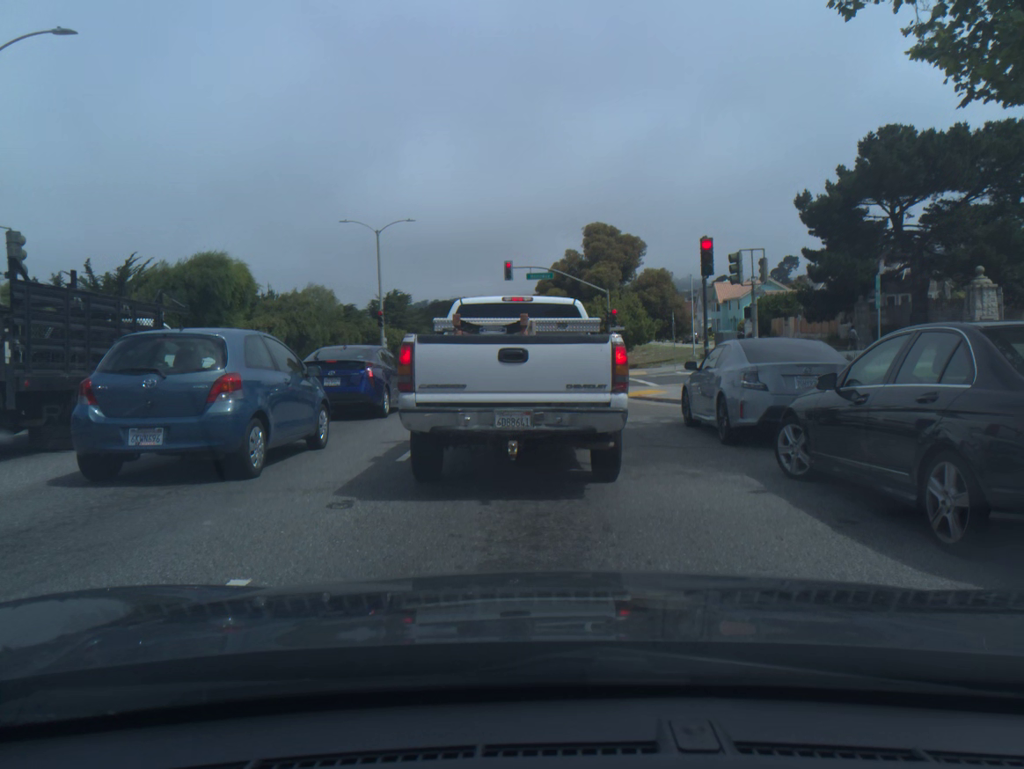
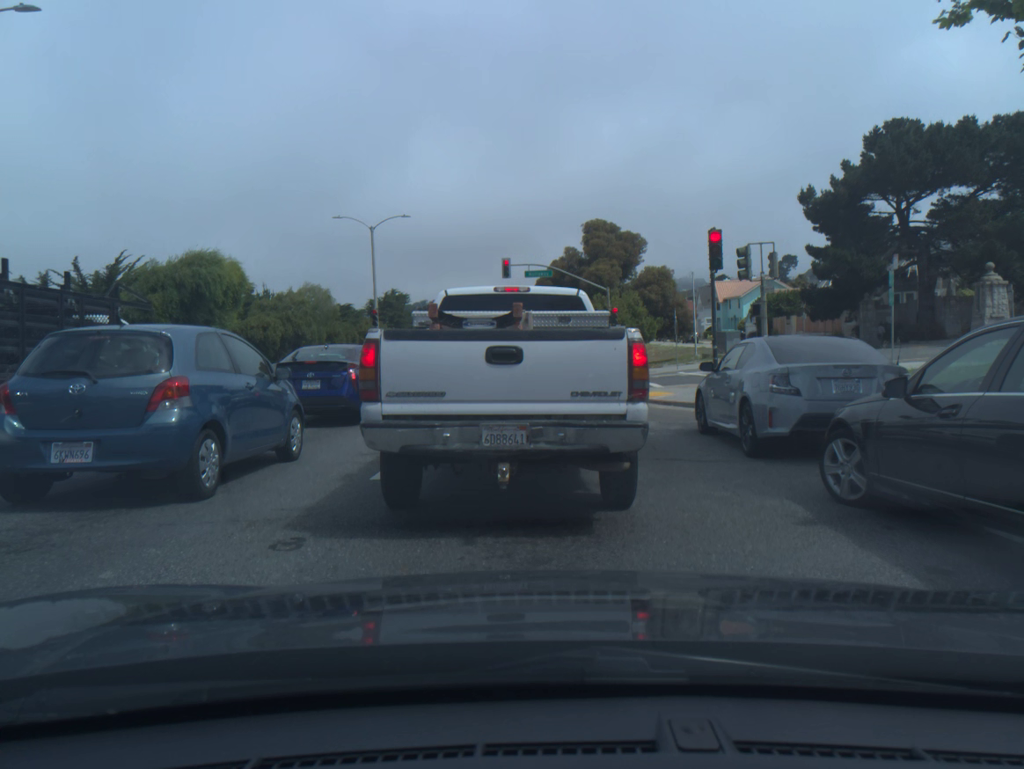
(0.0, +1.3) m; 0°
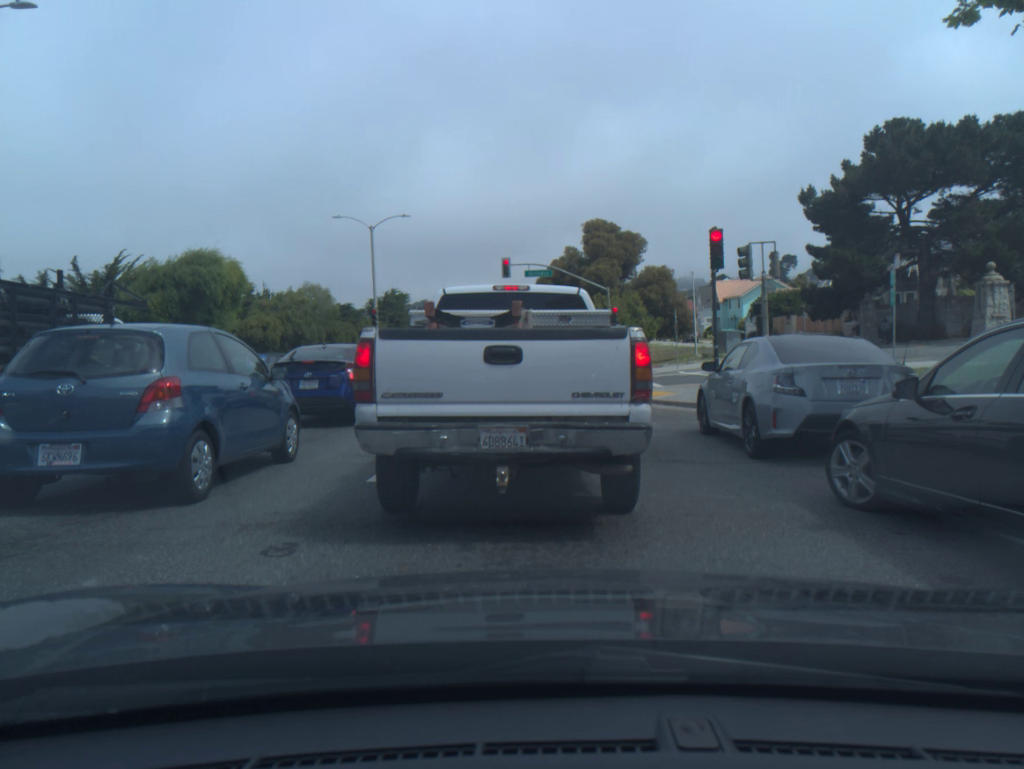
(0.0, +0.1) m; 0°
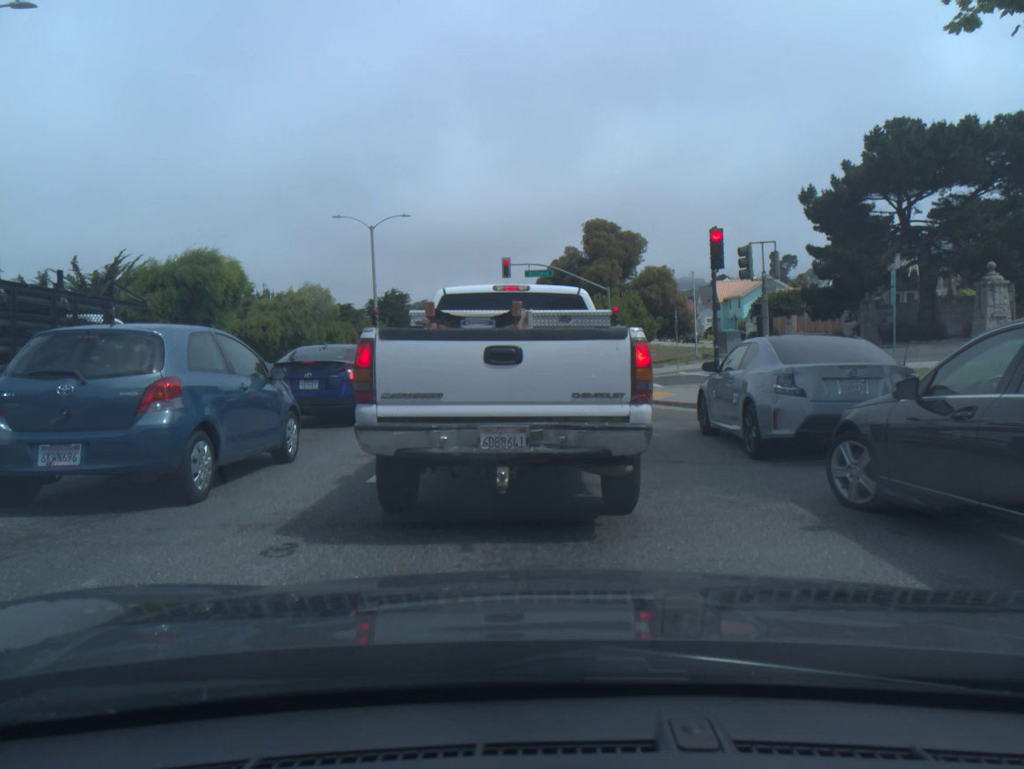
(0.0, 0.0) m; 0°
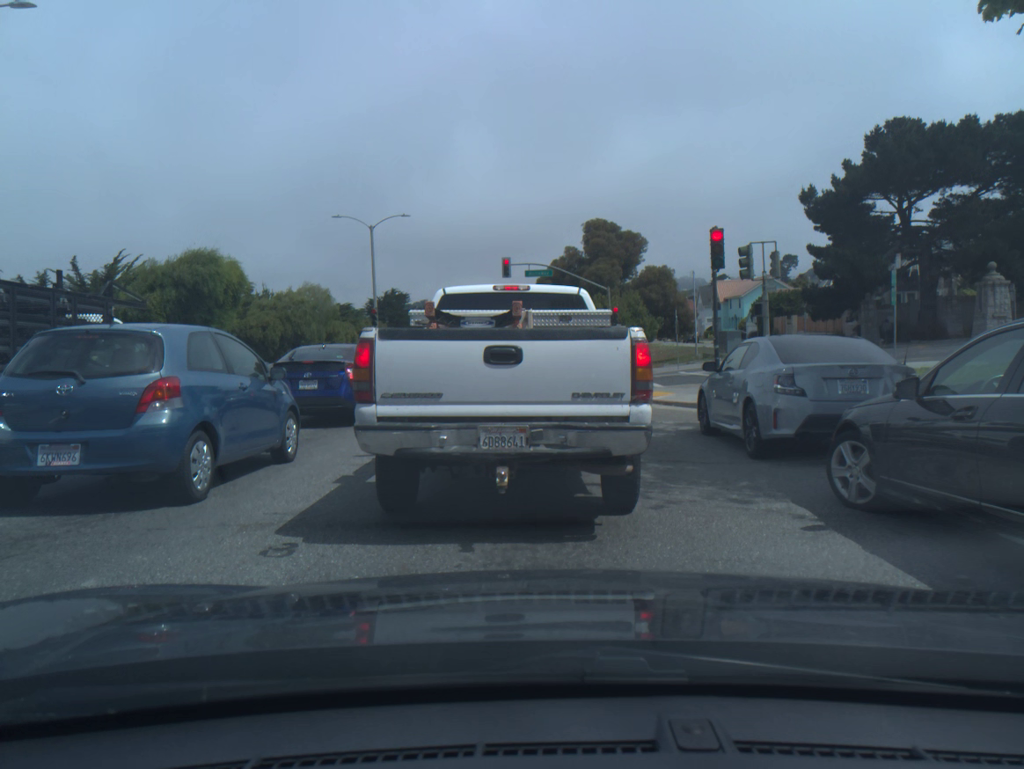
(0.0, 0.0) m; 0°
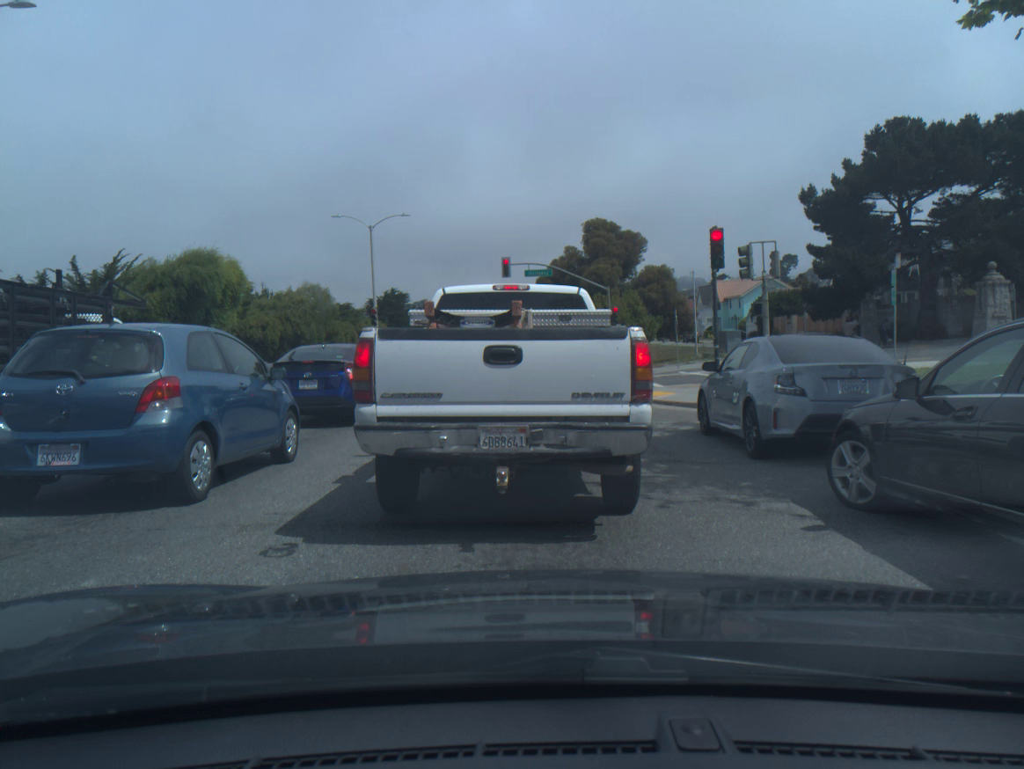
(0.0, 0.0) m; 0°
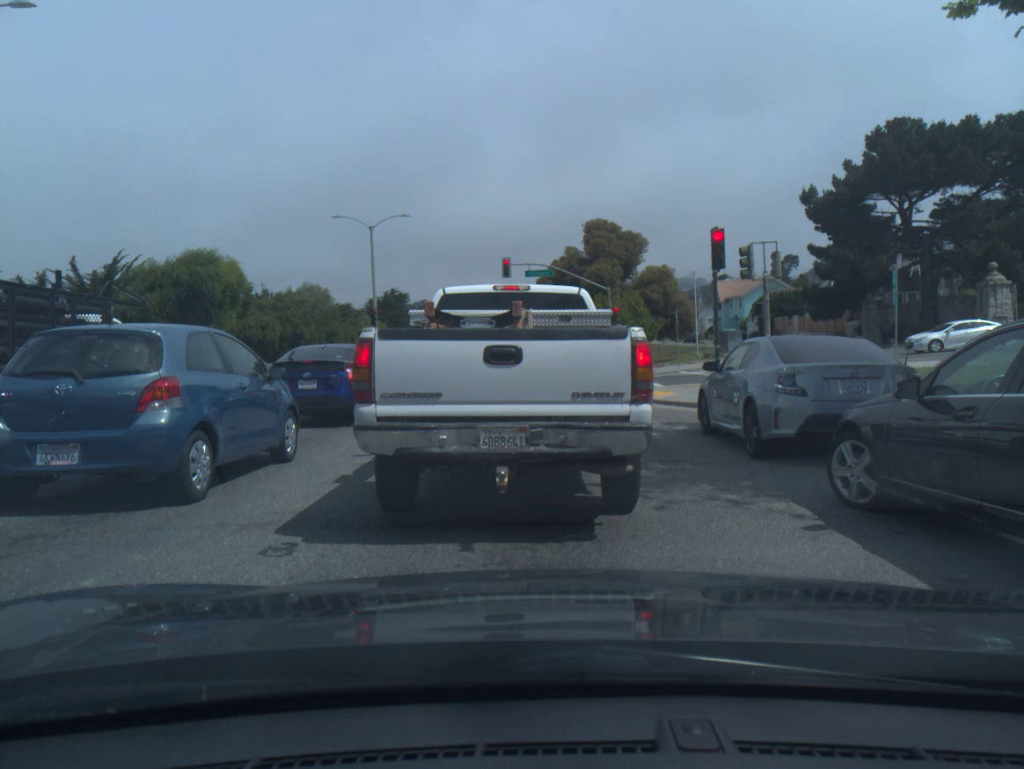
(0.0, 0.0) m; 0°
